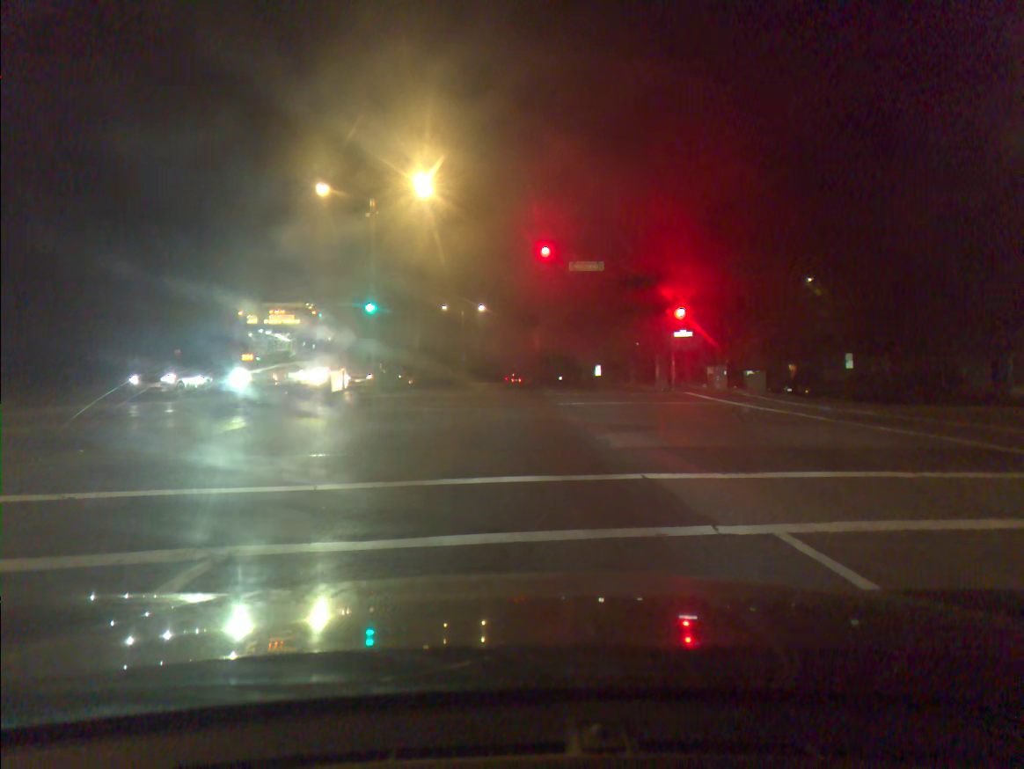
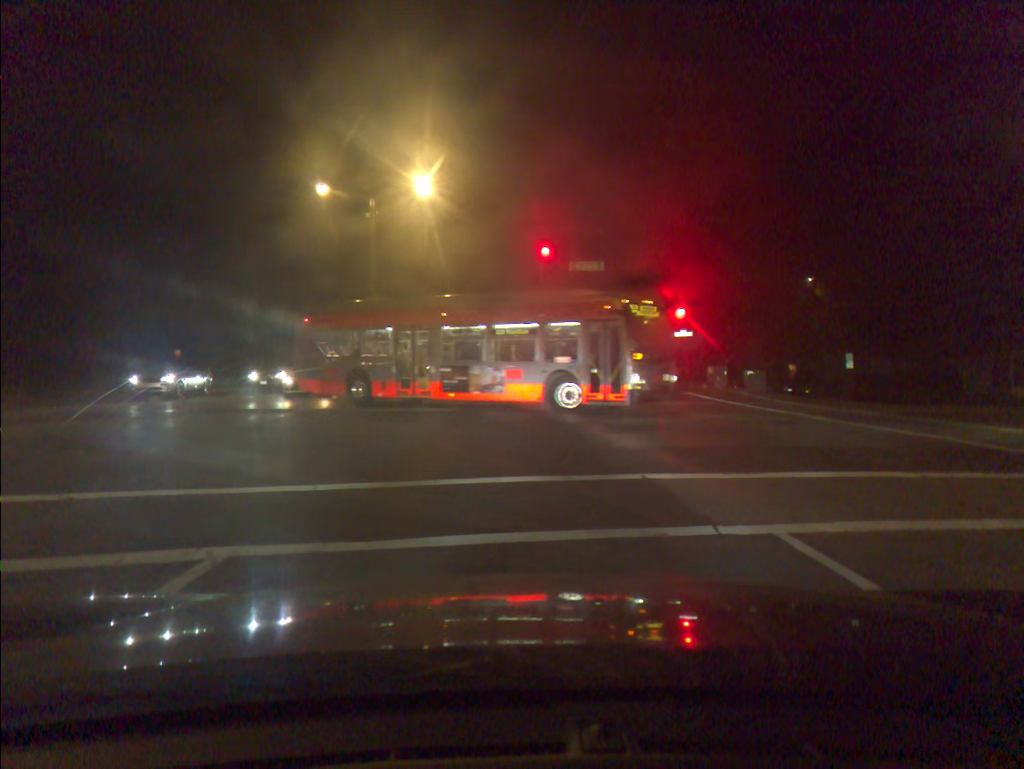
(0.0, -0.1) m; 0°
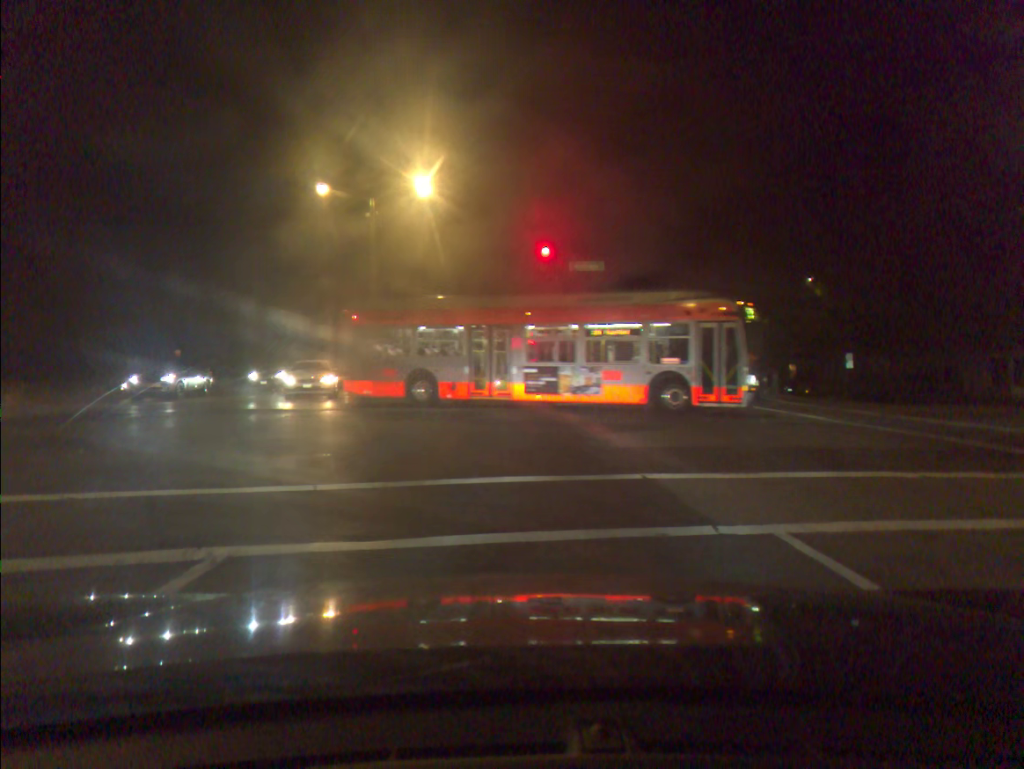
(0.0, 0.0) m; 0°
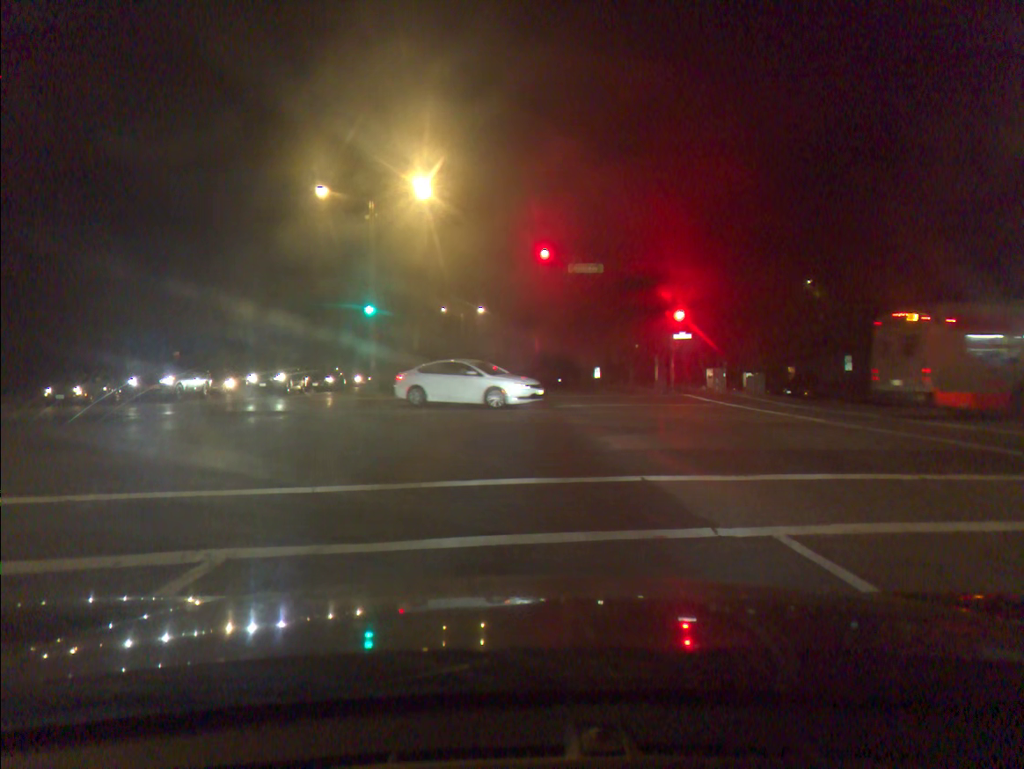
(0.0, 0.0) m; +1°
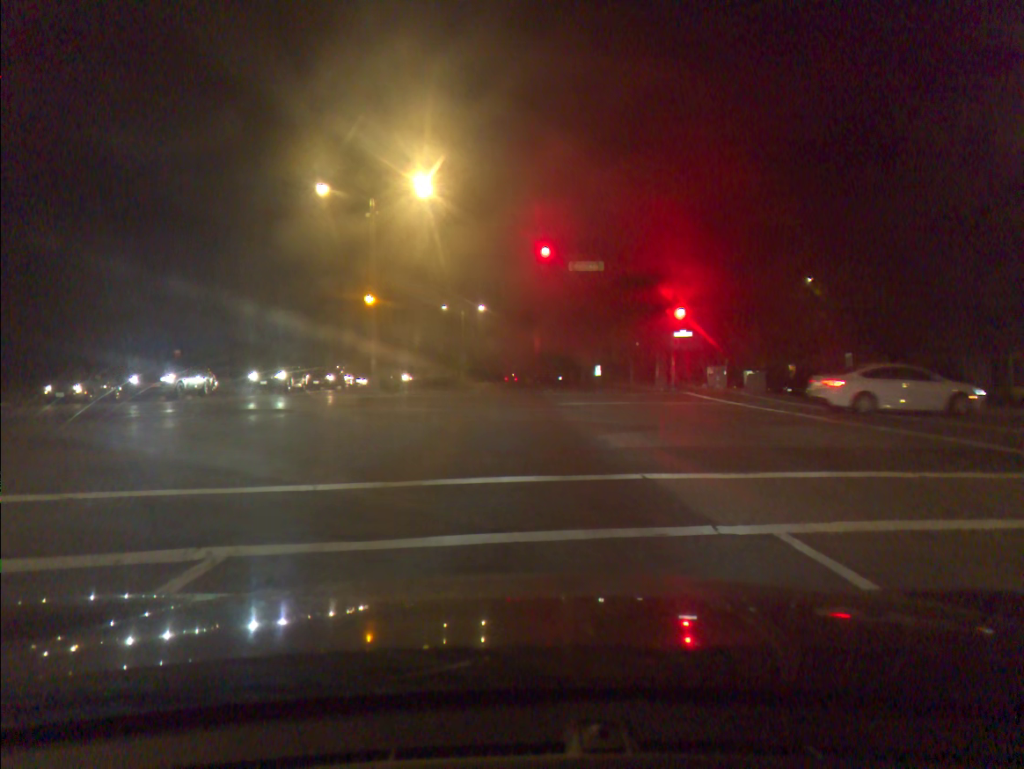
(0.0, +0.1) m; 0°
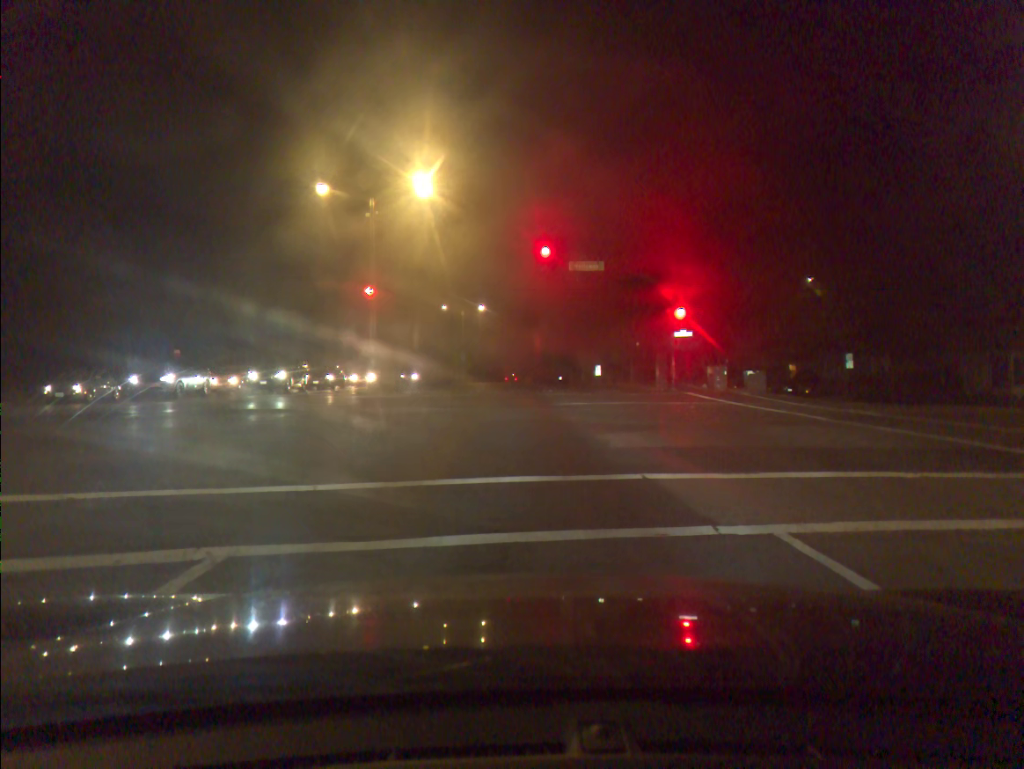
(0.0, +0.1) m; +1°
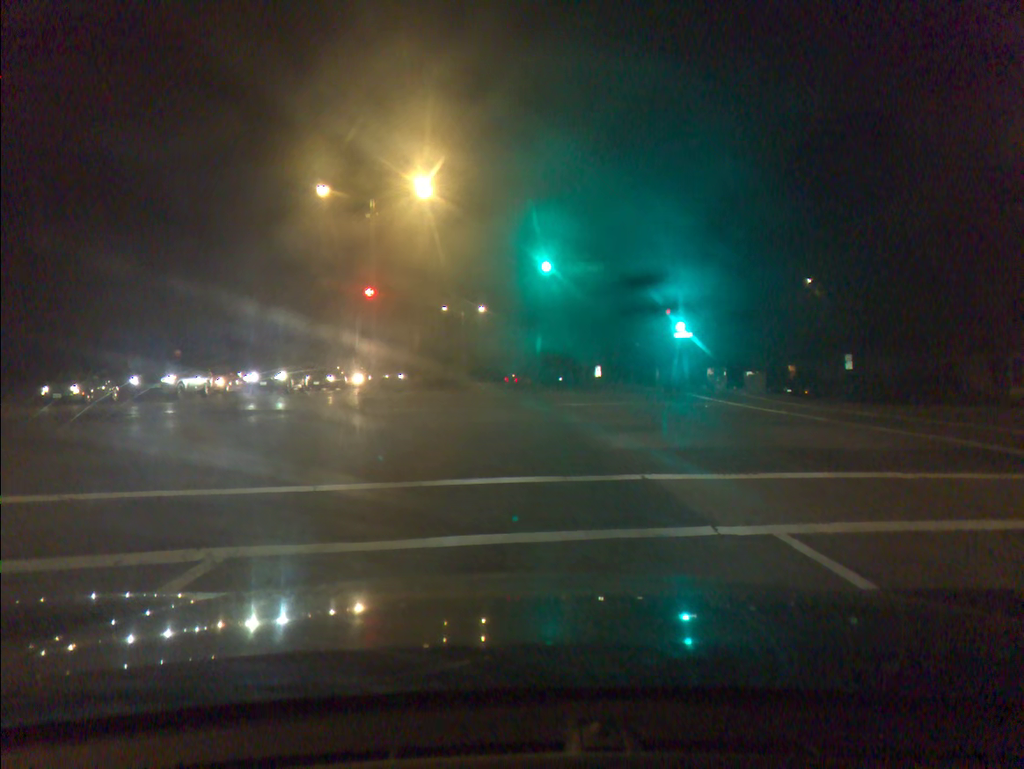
(0.0, 0.0) m; 0°
